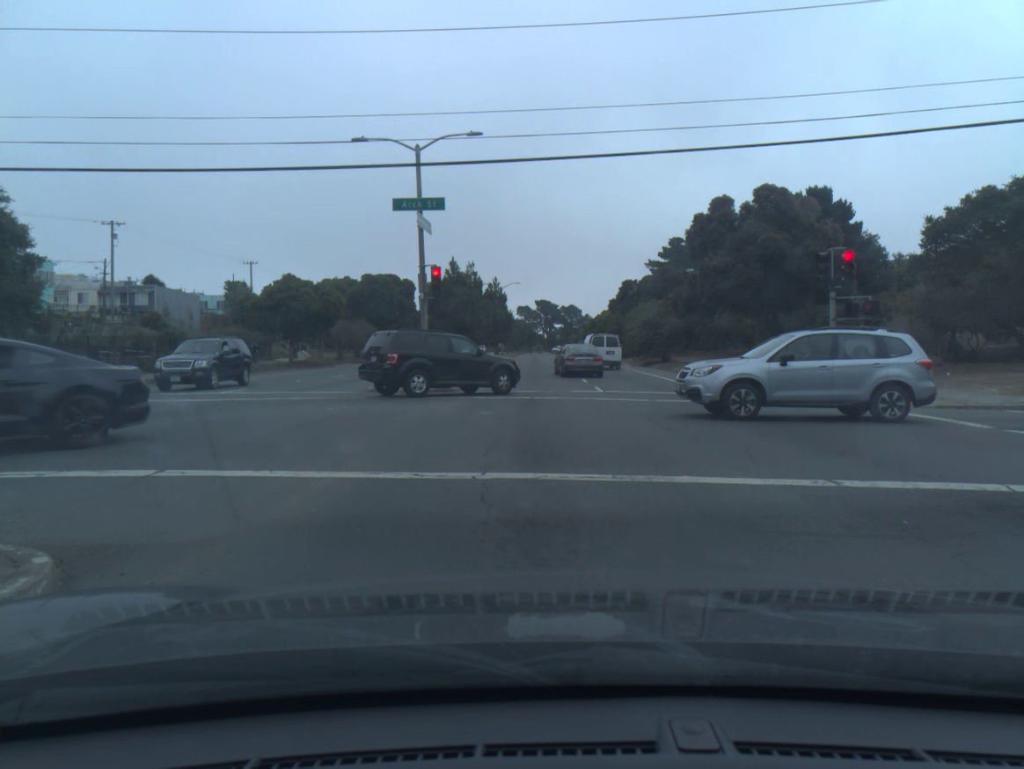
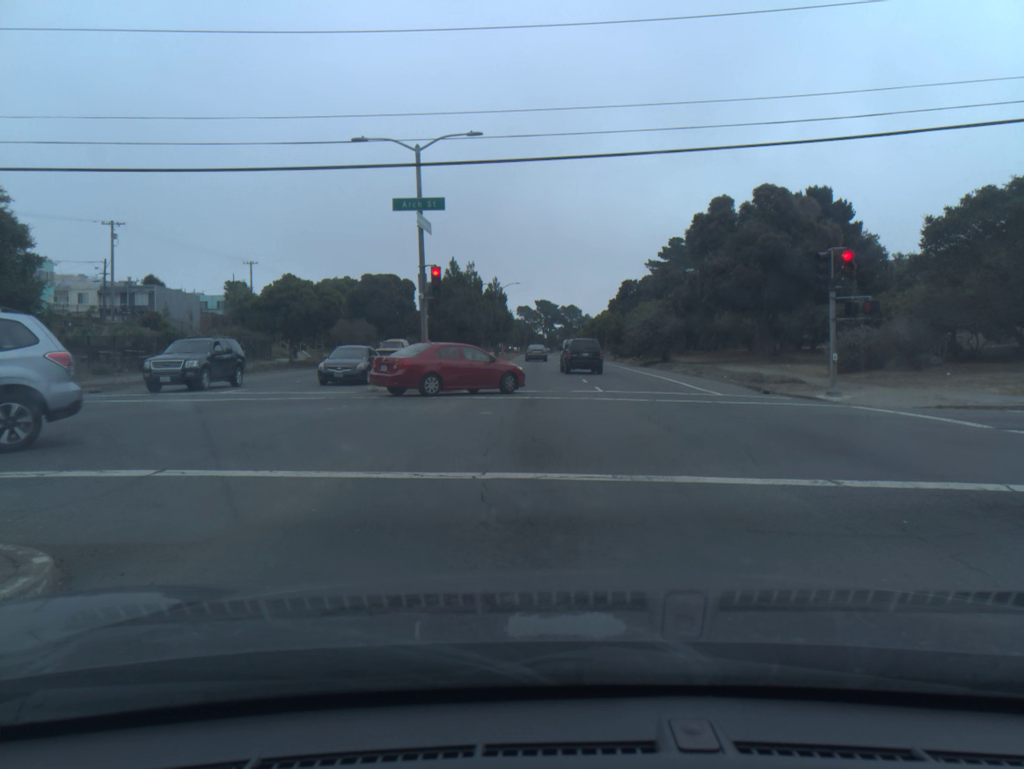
(0.0, 0.0) m; 0°
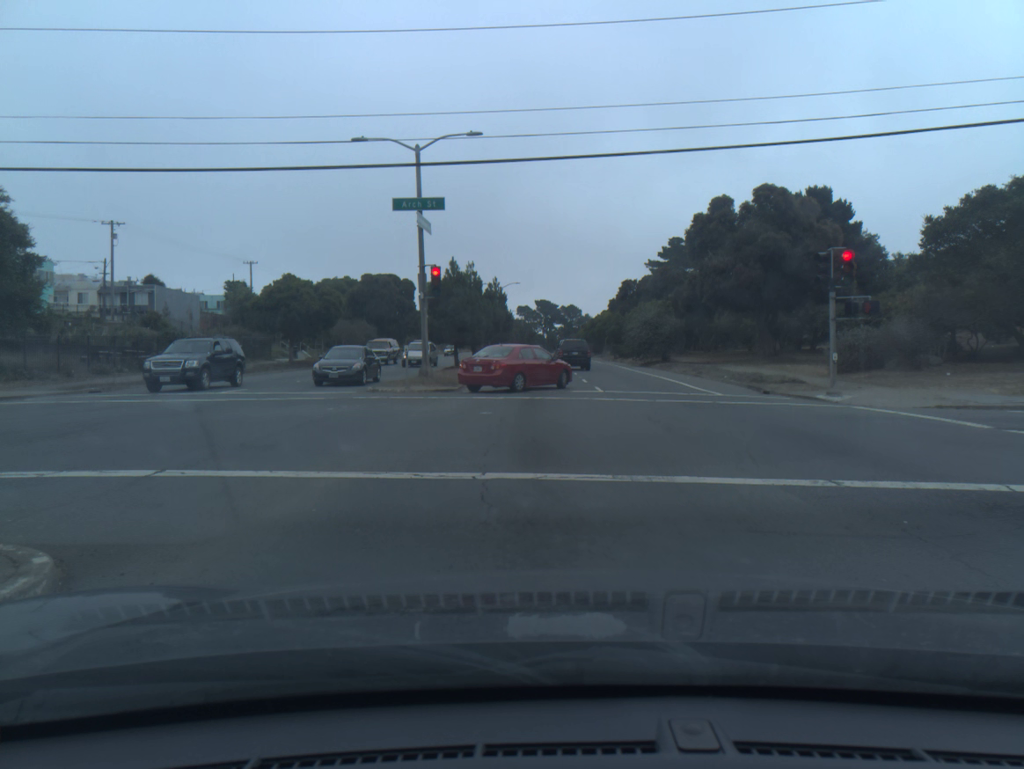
(0.0, 0.0) m; 0°
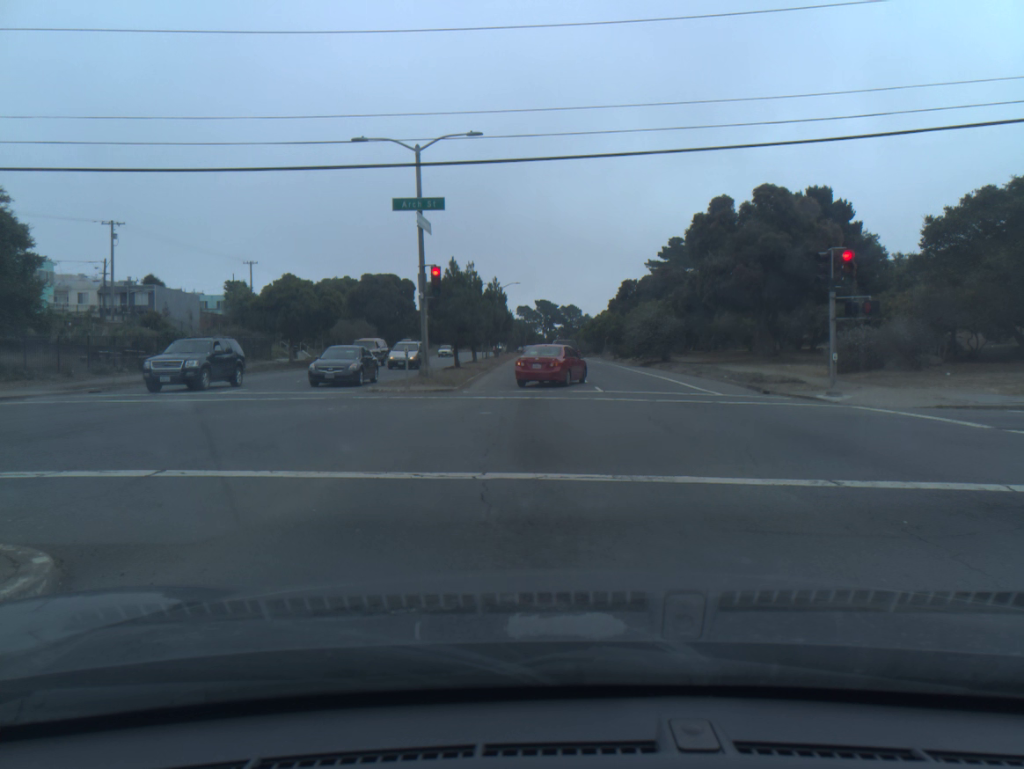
(0.0, 0.0) m; 0°
